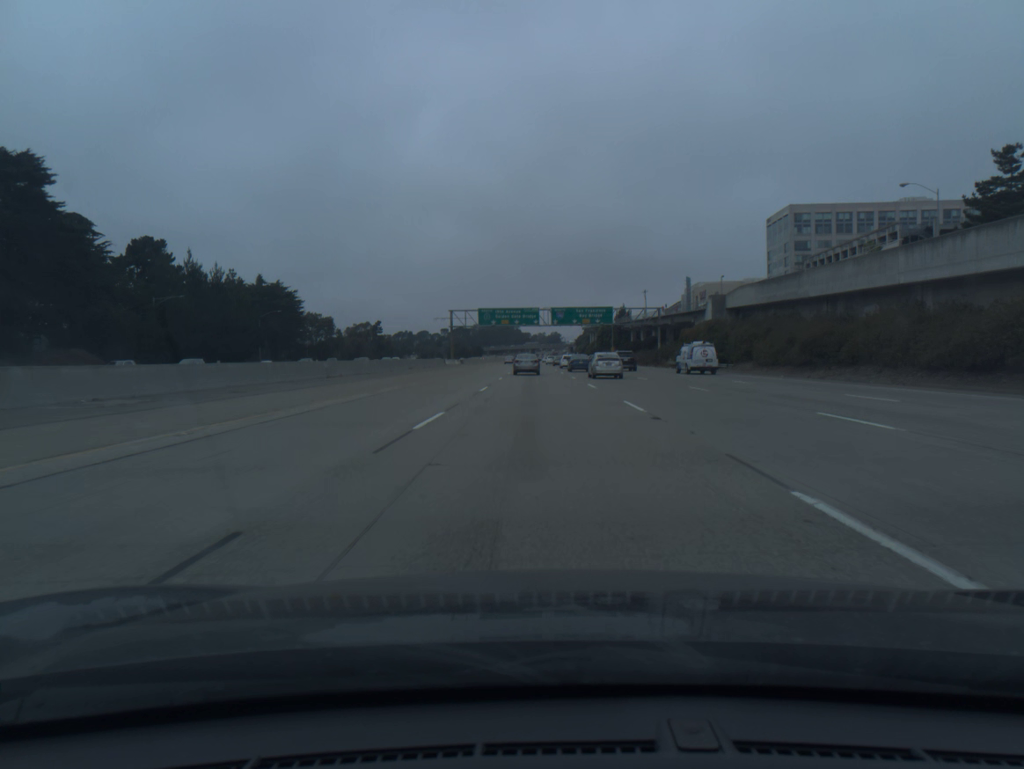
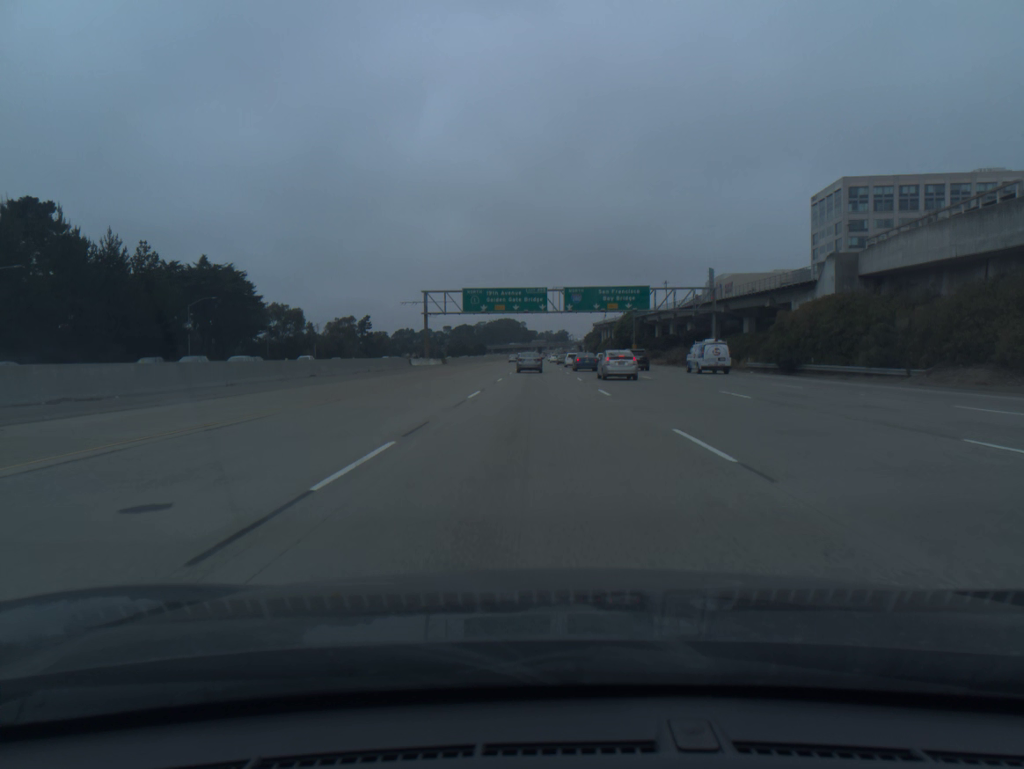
(-0.2, +34.9) m; -1°
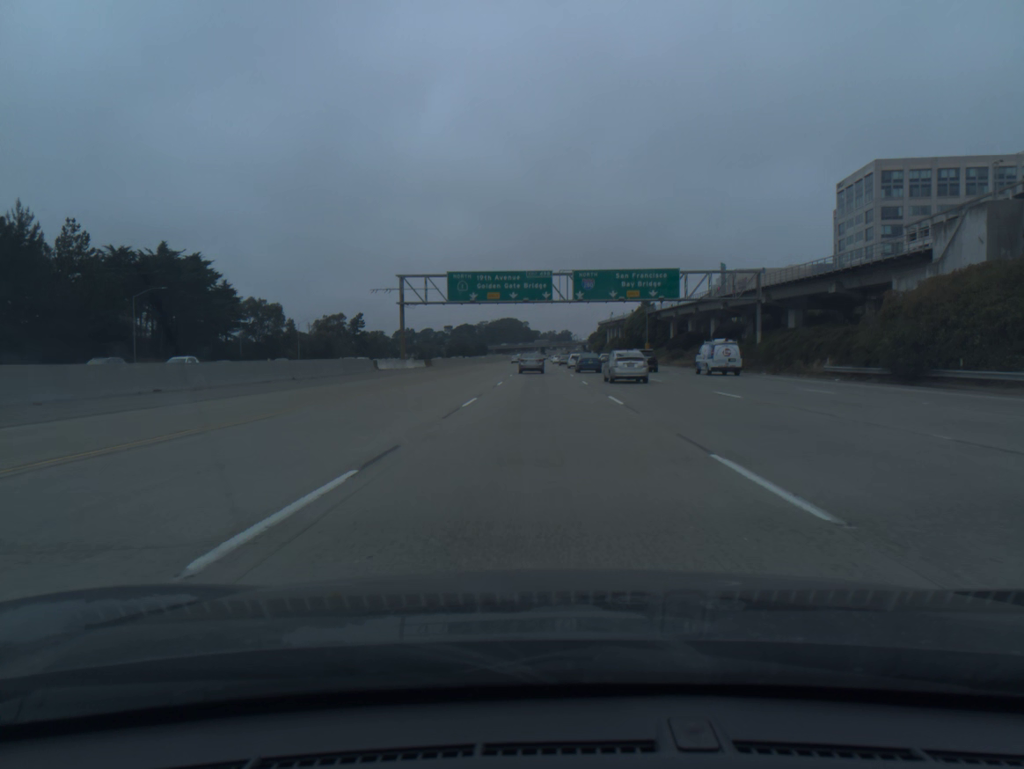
(0.0, +17.6) m; 0°
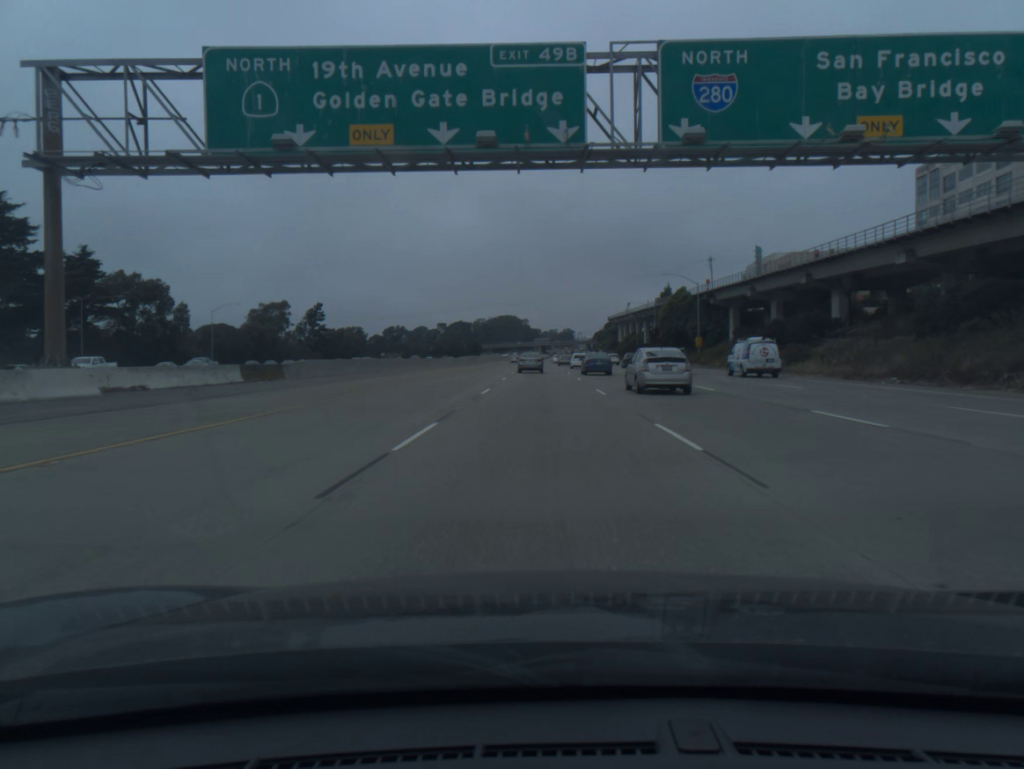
(-0.1, +52.8) m; 0°
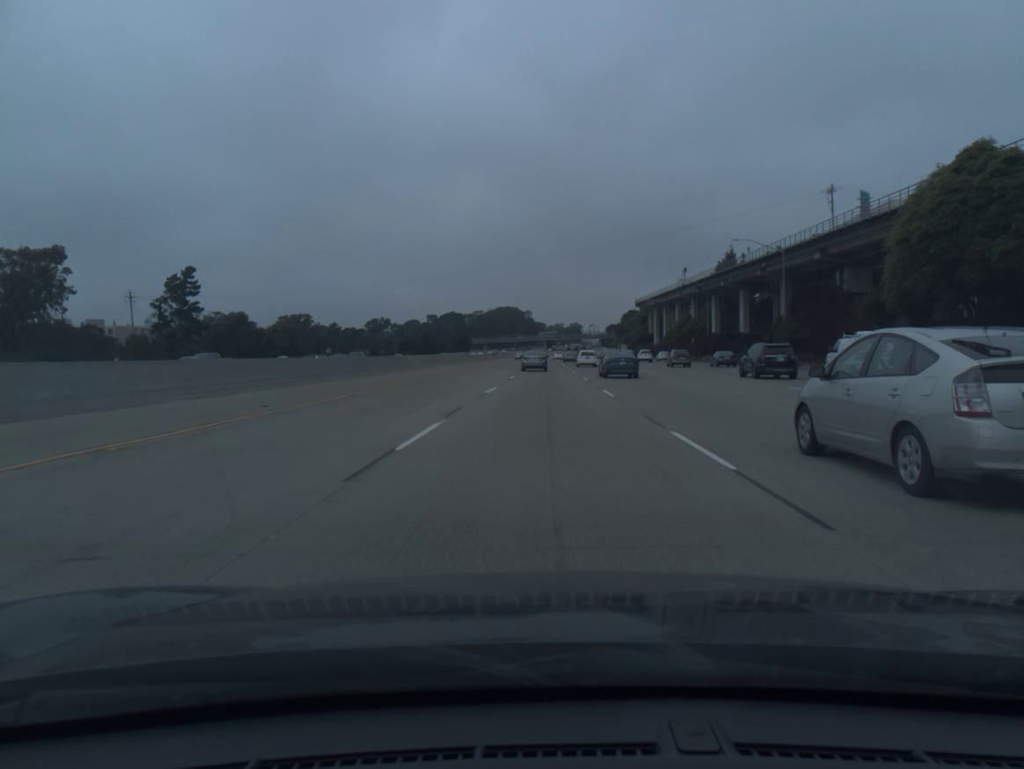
(-0.1, +87.3) m; 0°
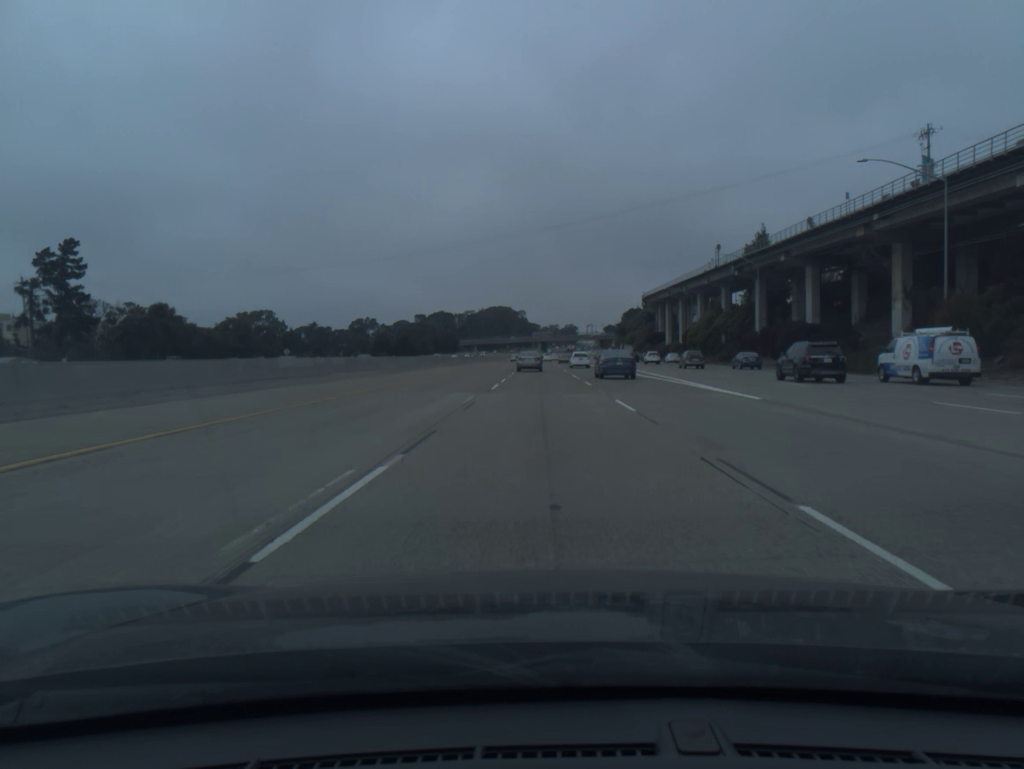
(+0.1, +34.4) m; 0°
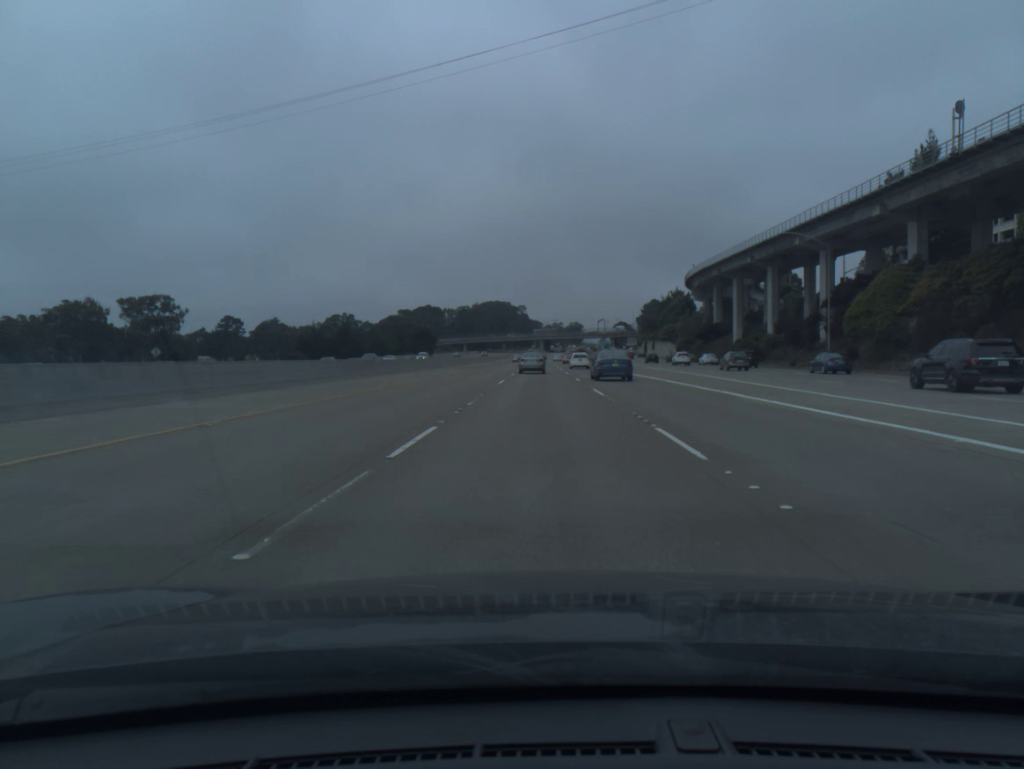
(-0.1, +68.0) m; 0°
